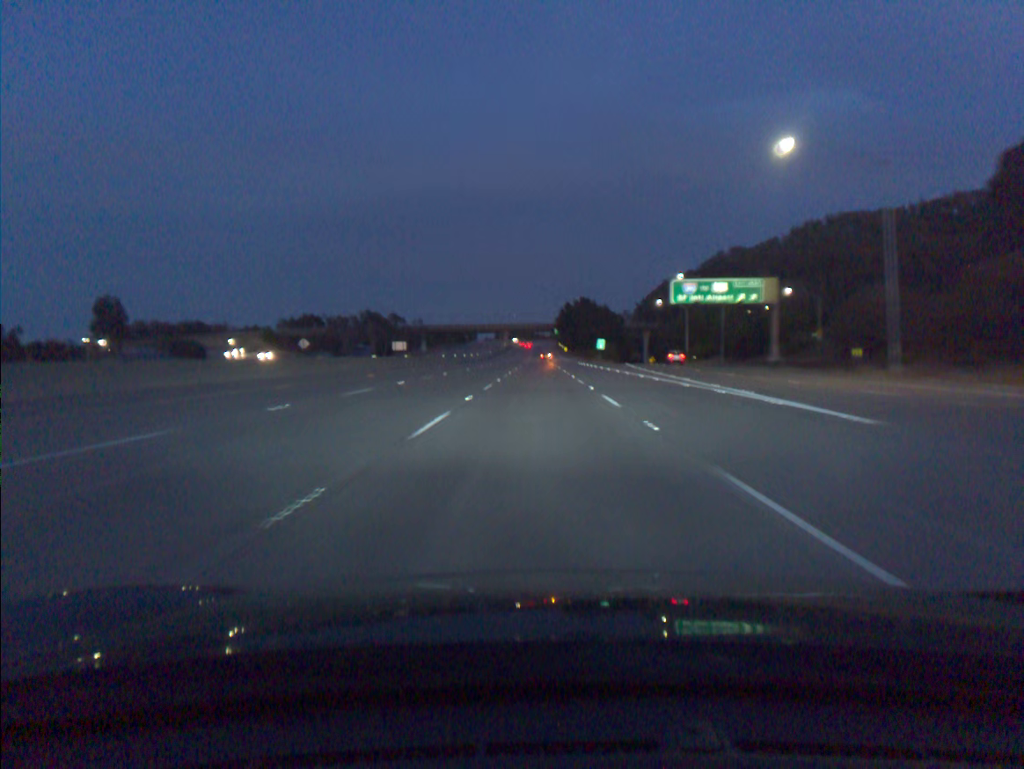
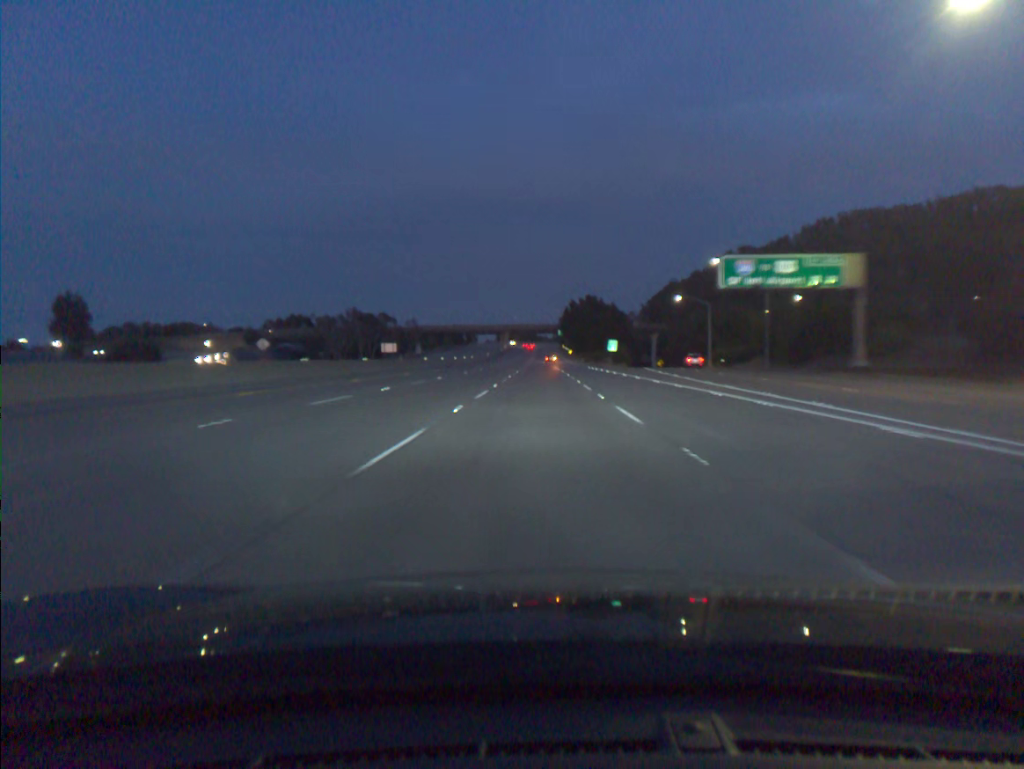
(0.0, +18.3) m; 0°
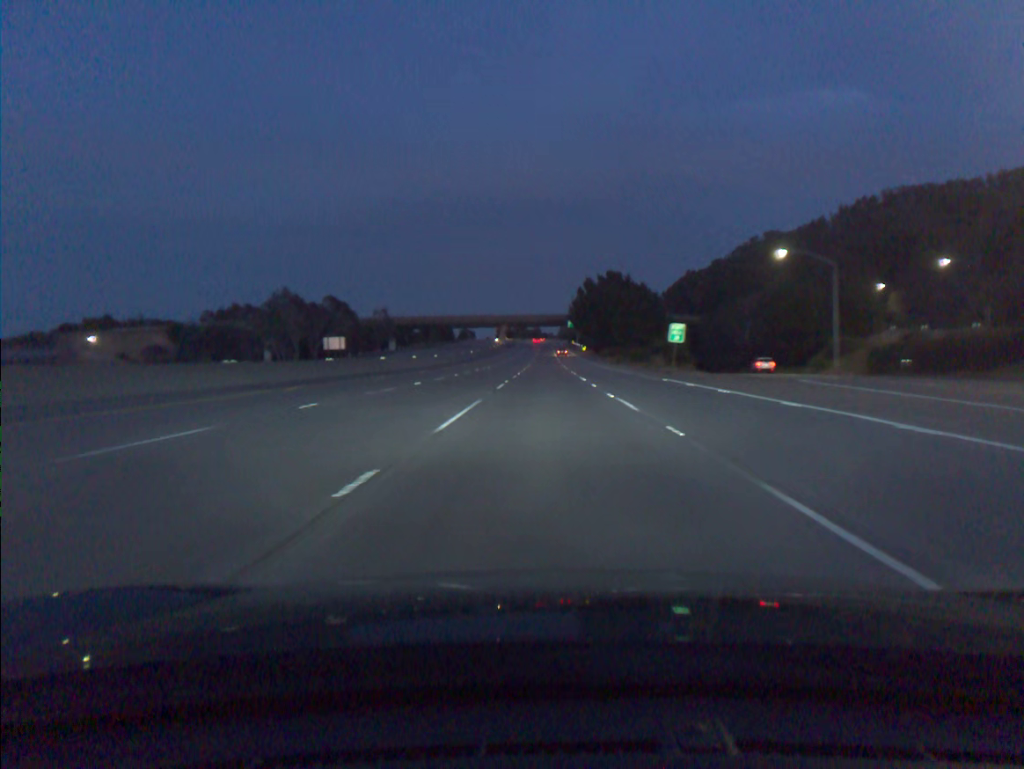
(-0.2, +54.8) m; 0°
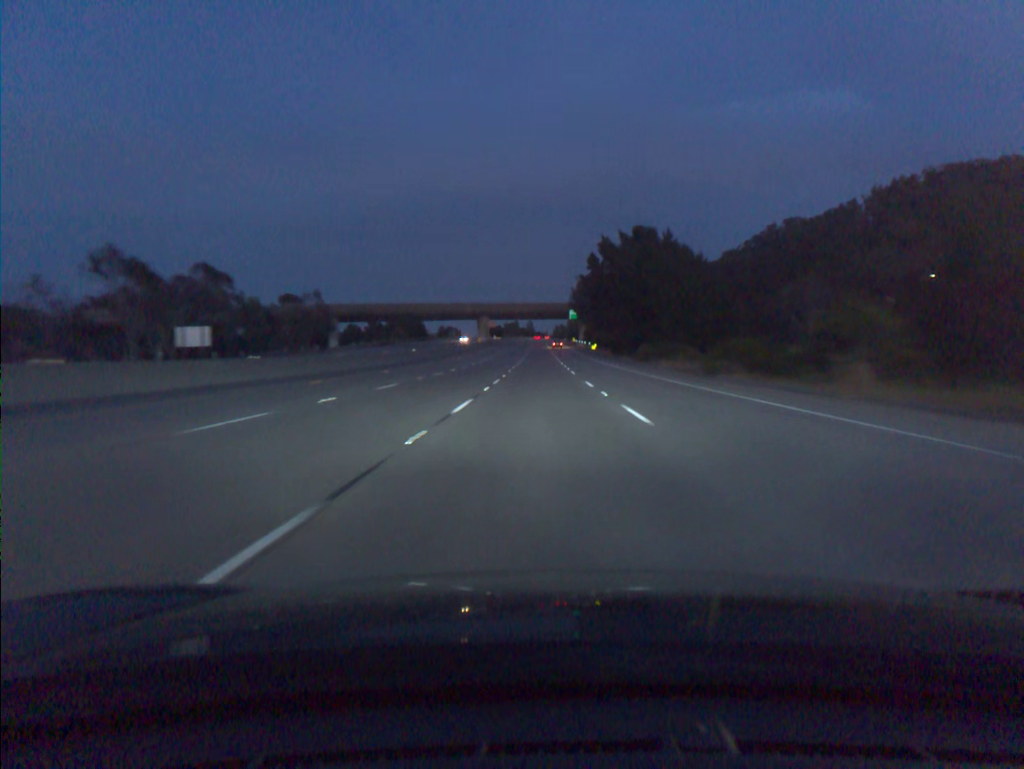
(+0.2, +54.9) m; 0°
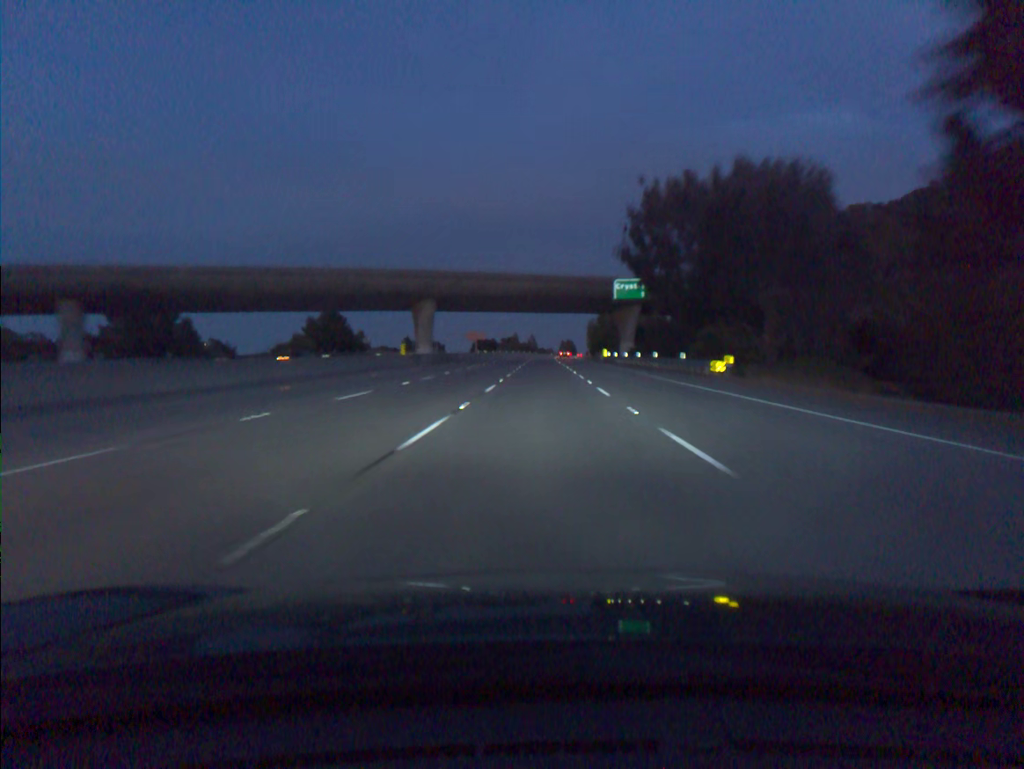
(-0.2, +91.4) m; 0°
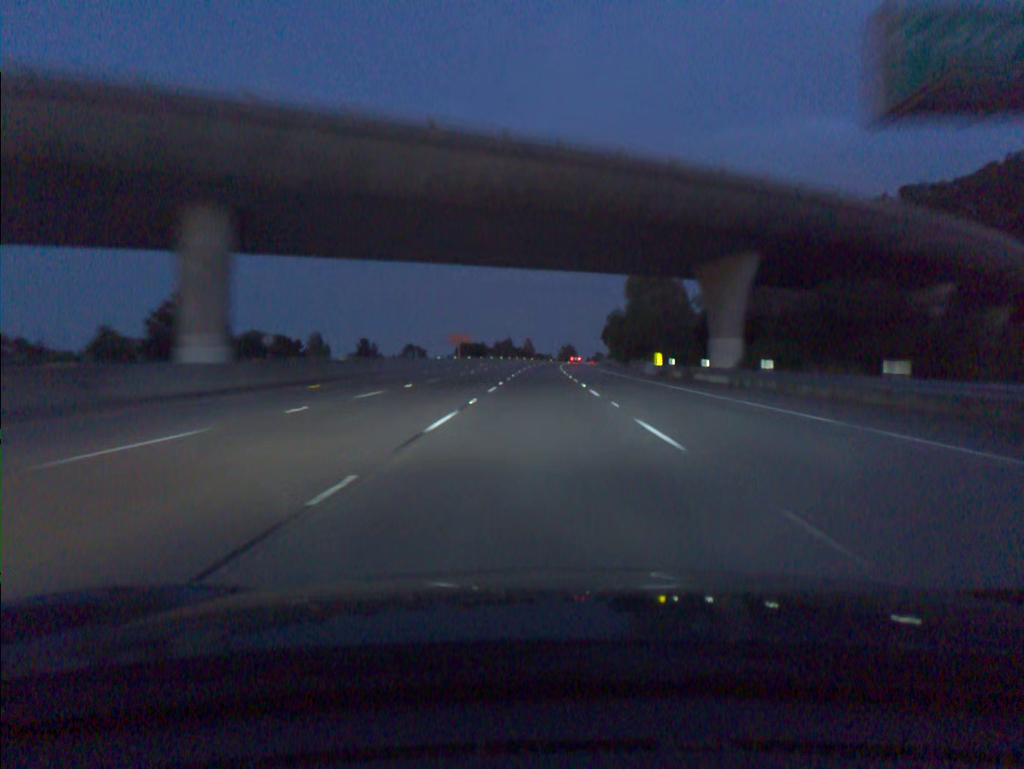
(+0.1, +54.3) m; 0°
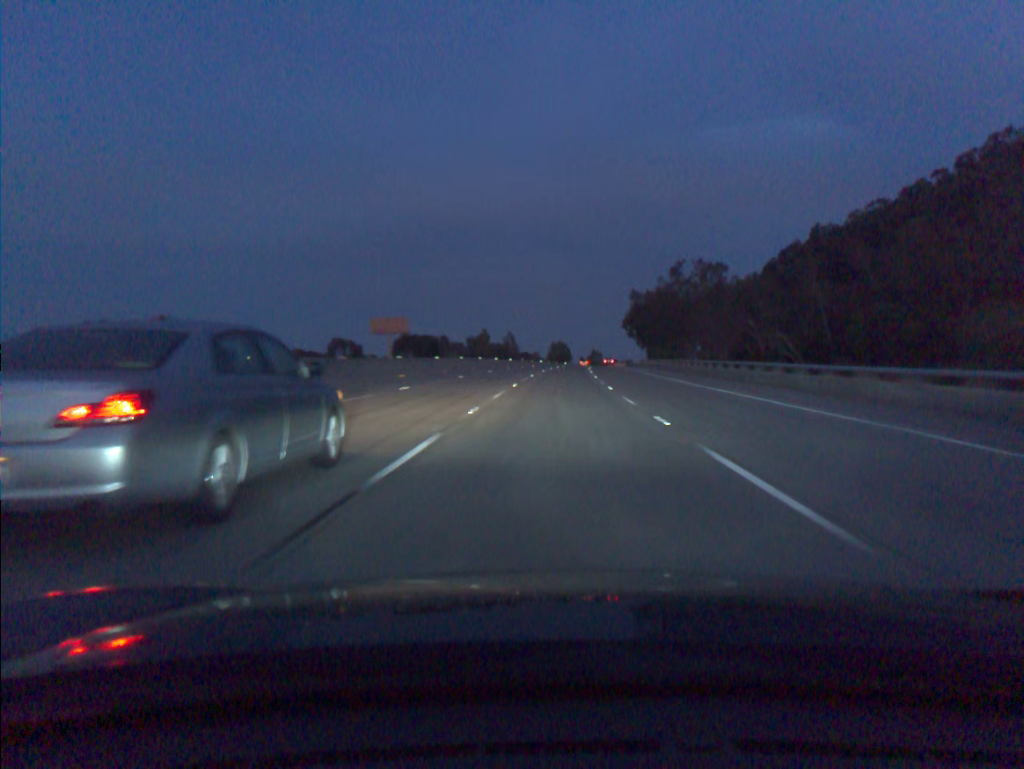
(+0.2, +90.6) m; +1°
